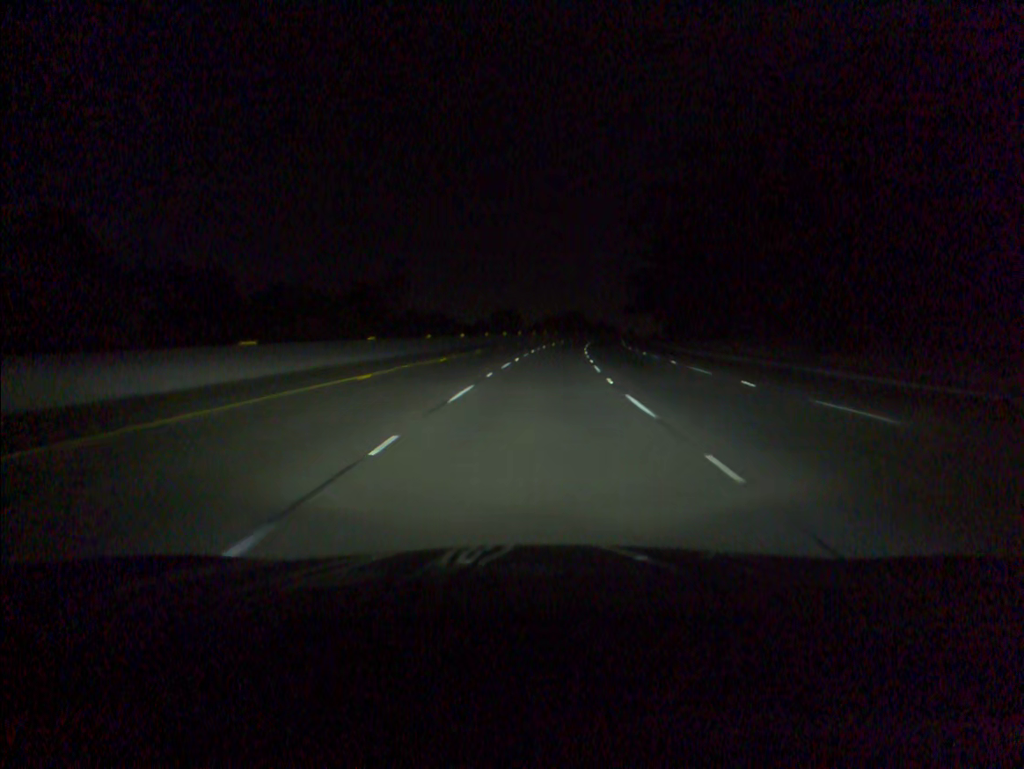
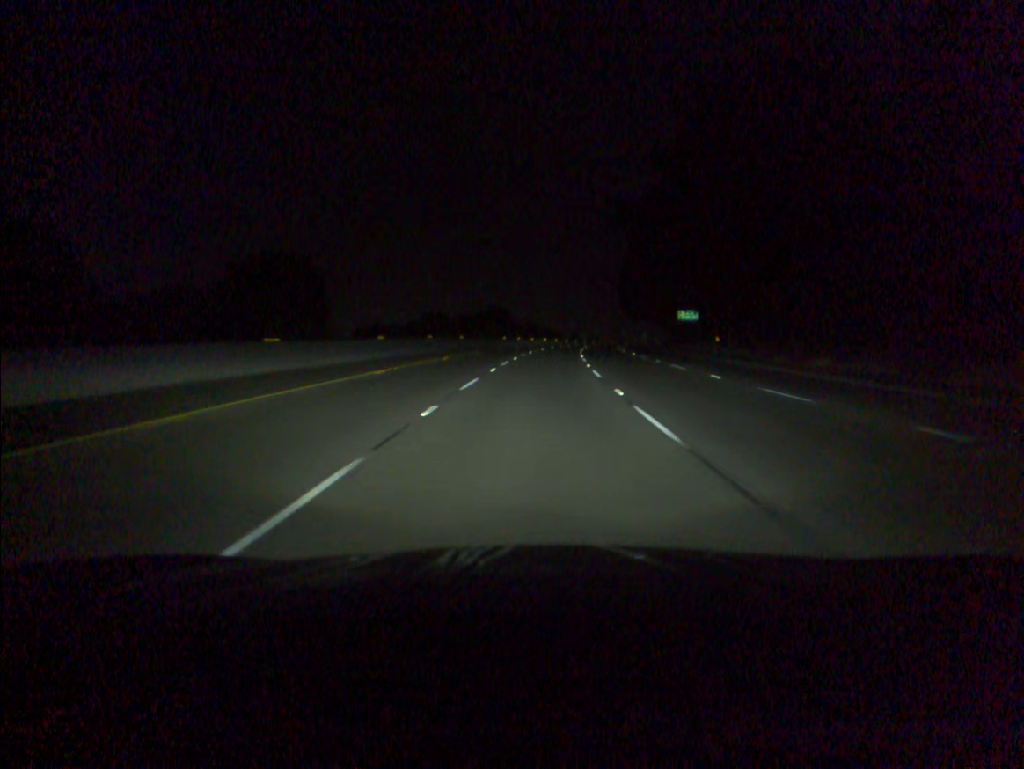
(+4.3, +84.3) m; +6°
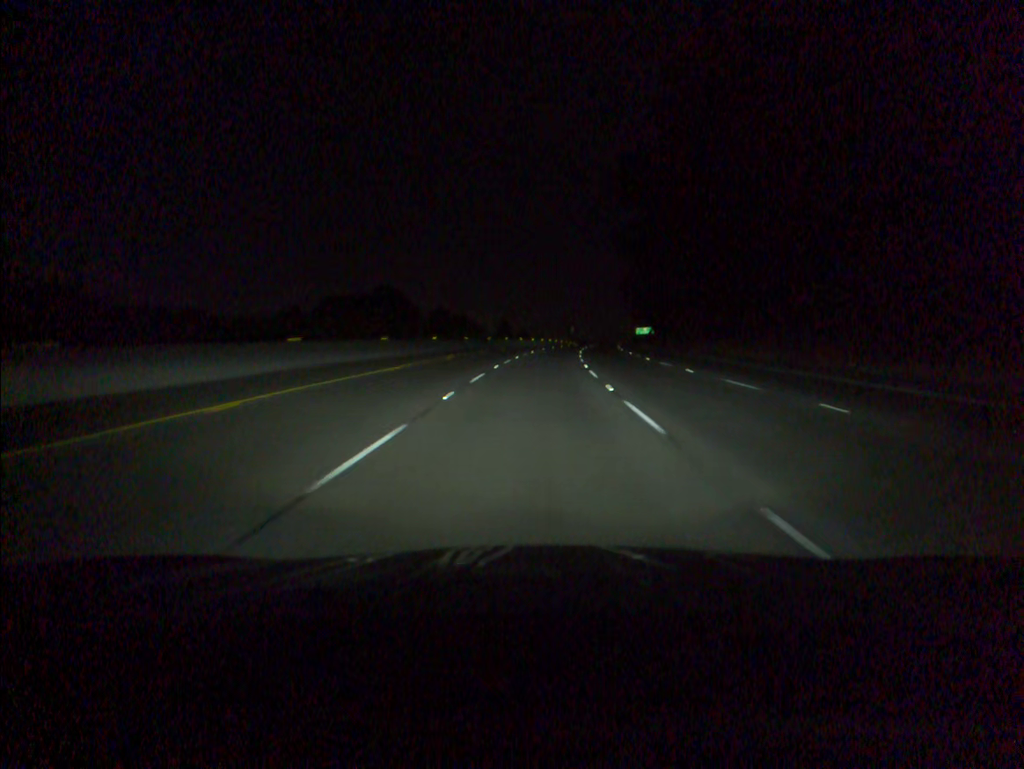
(+4.1, +84.6) m; +5°
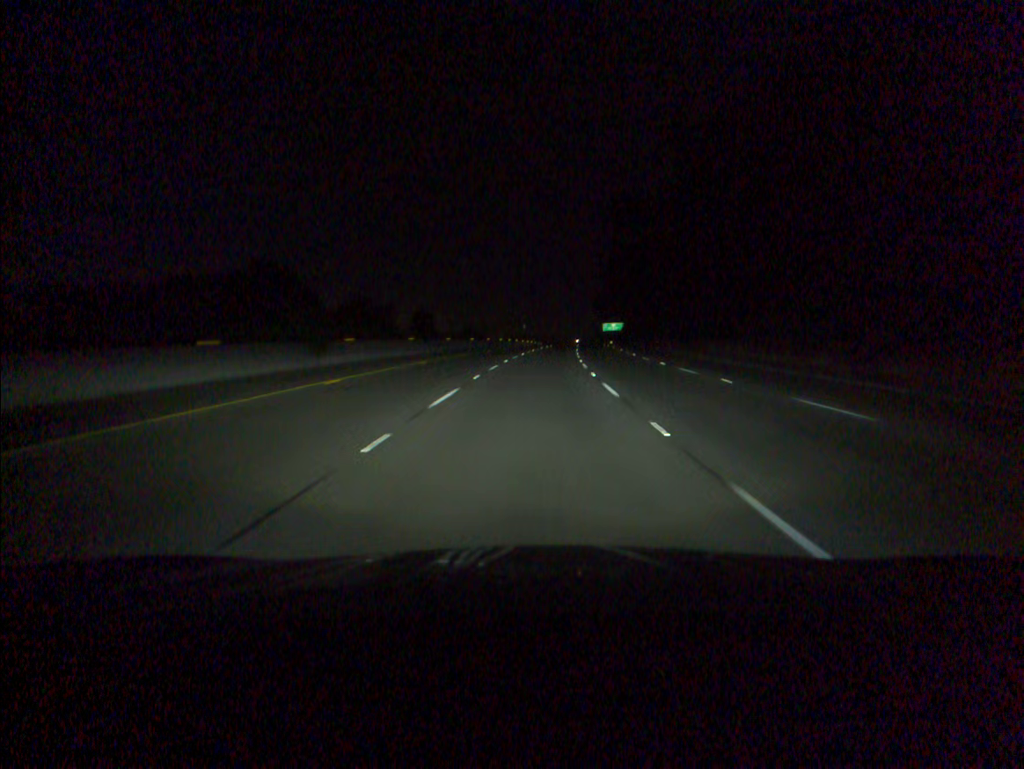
(+1.4, +50.8) m; +3°
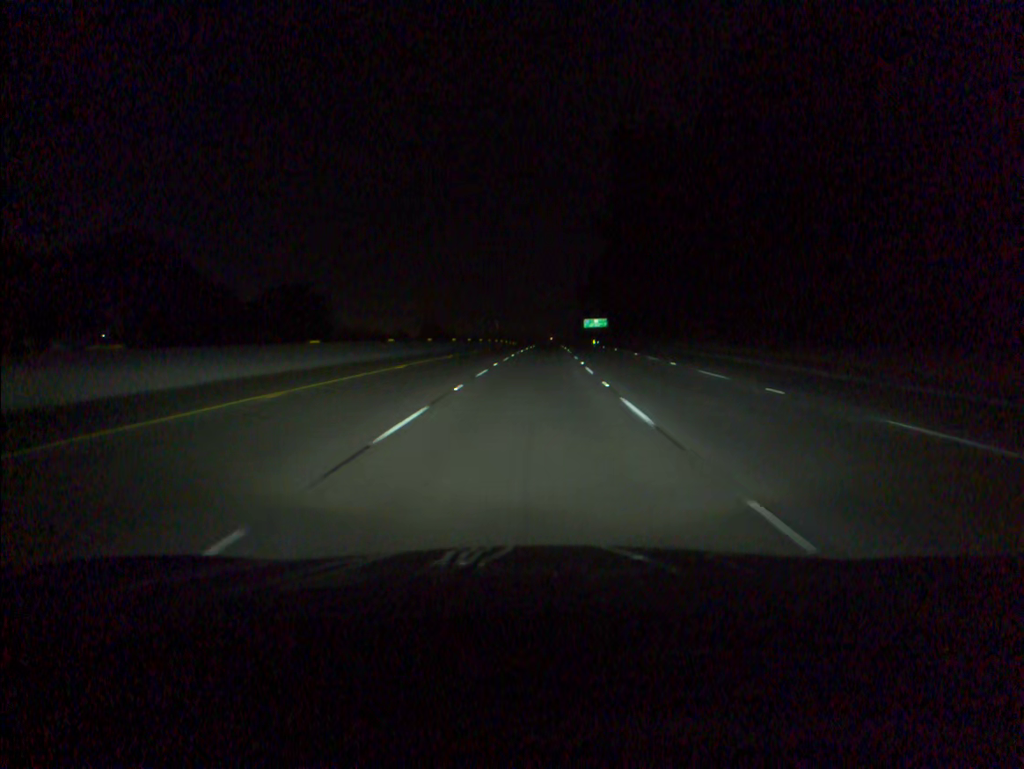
(+0.6, +33.9) m; +2°
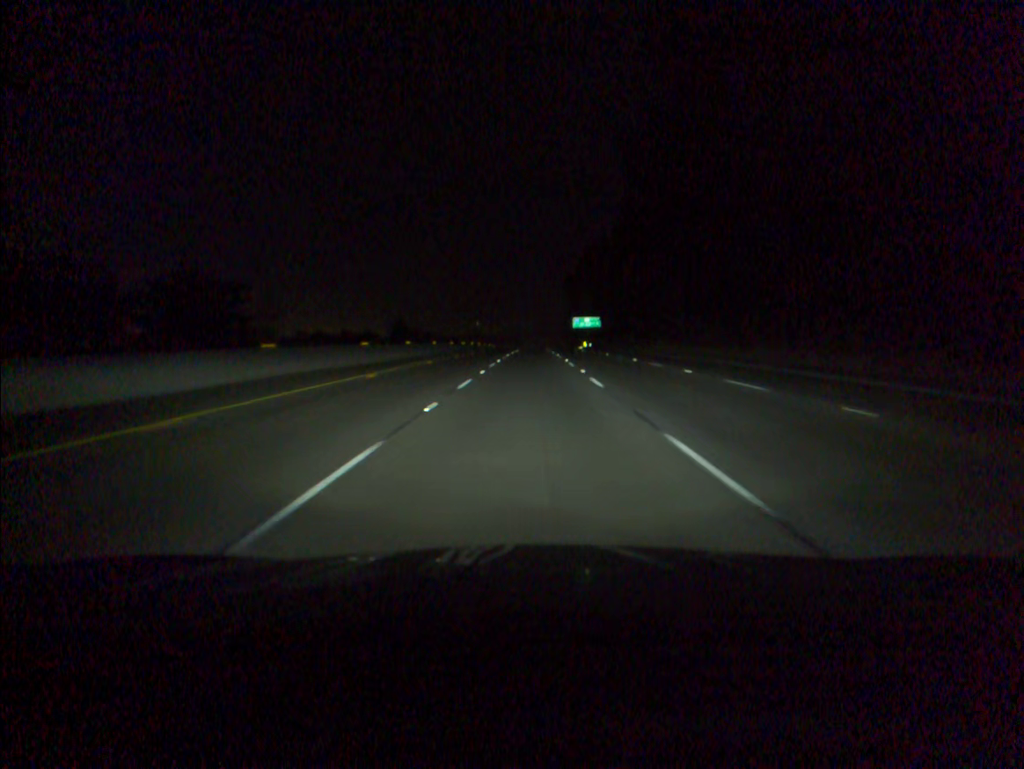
(+0.4, +33.9) m; +1°
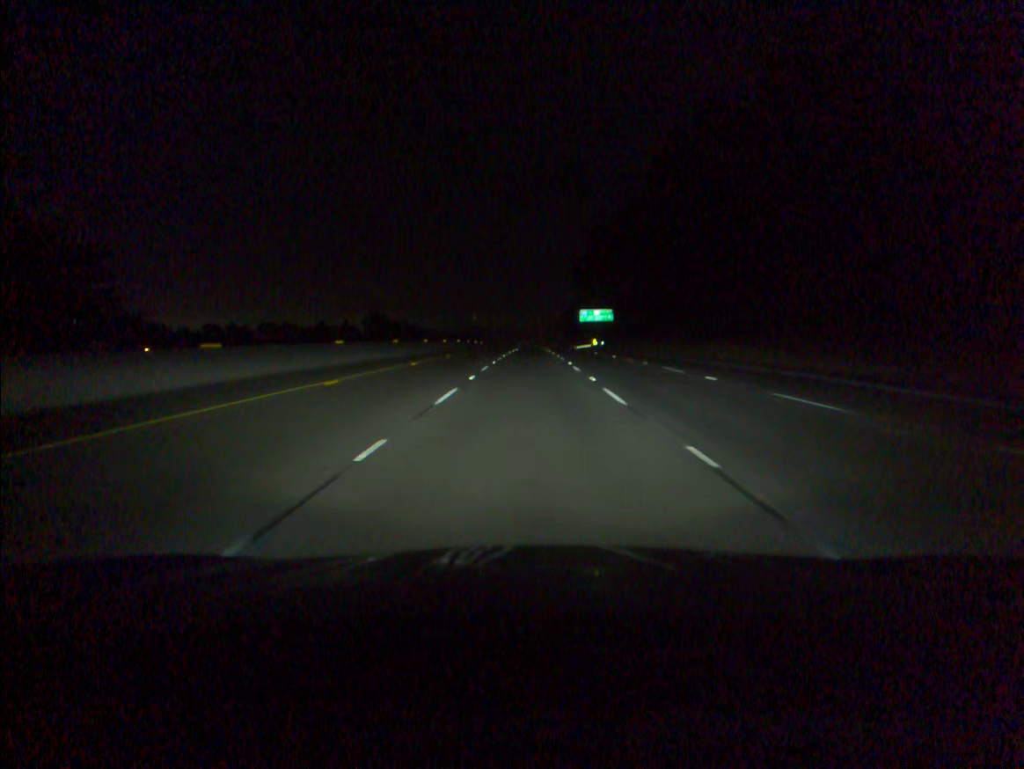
(+0.1, +33.8) m; 0°
